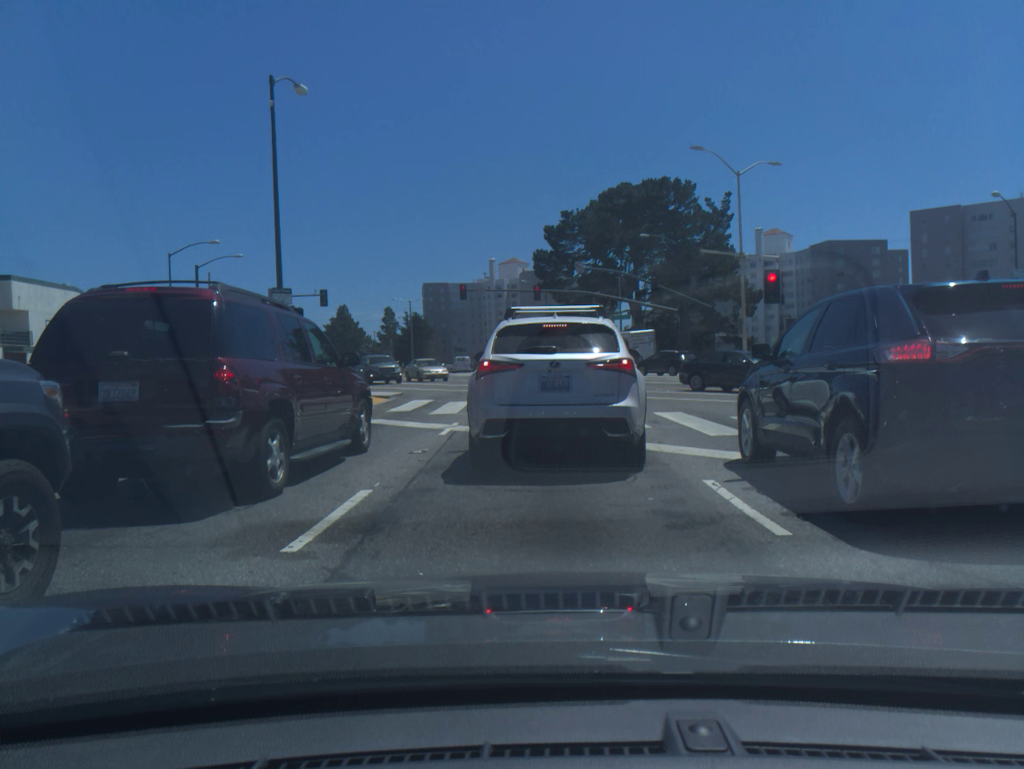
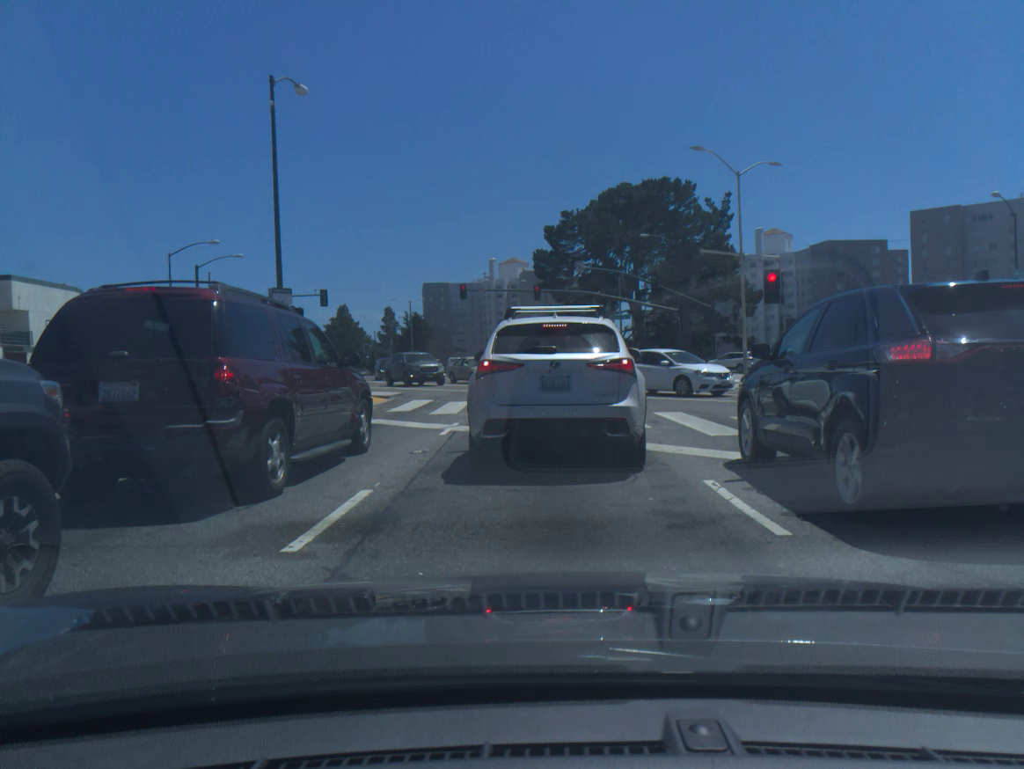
(0.0, 0.0) m; 0°
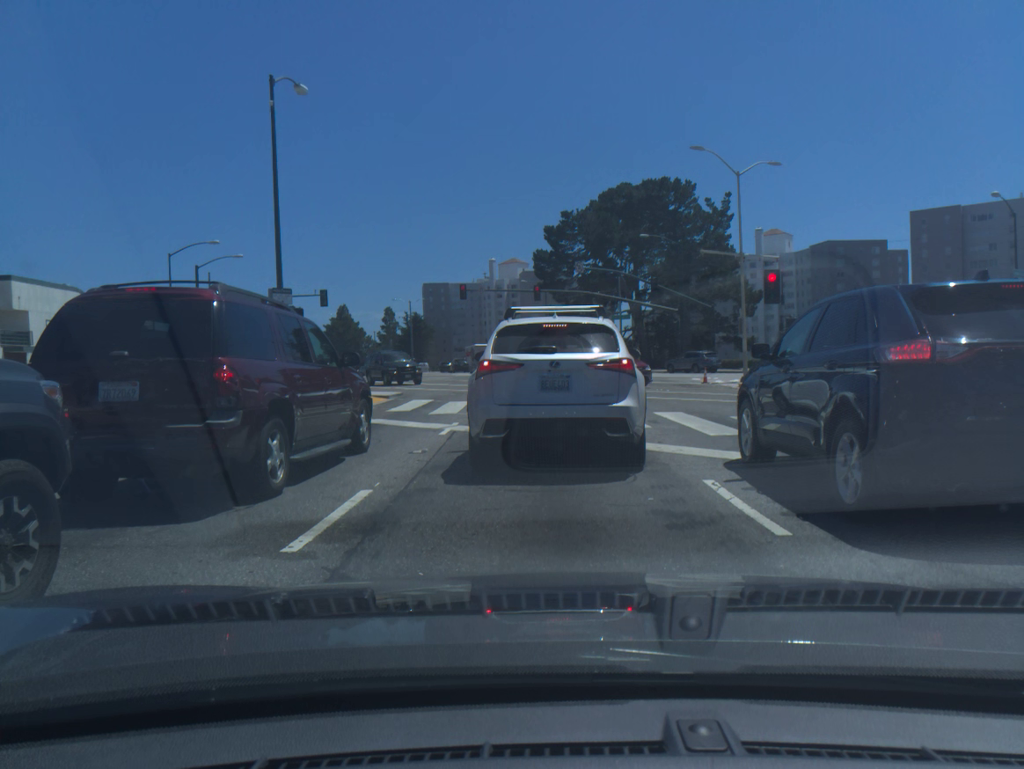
(0.0, 0.0) m; 0°
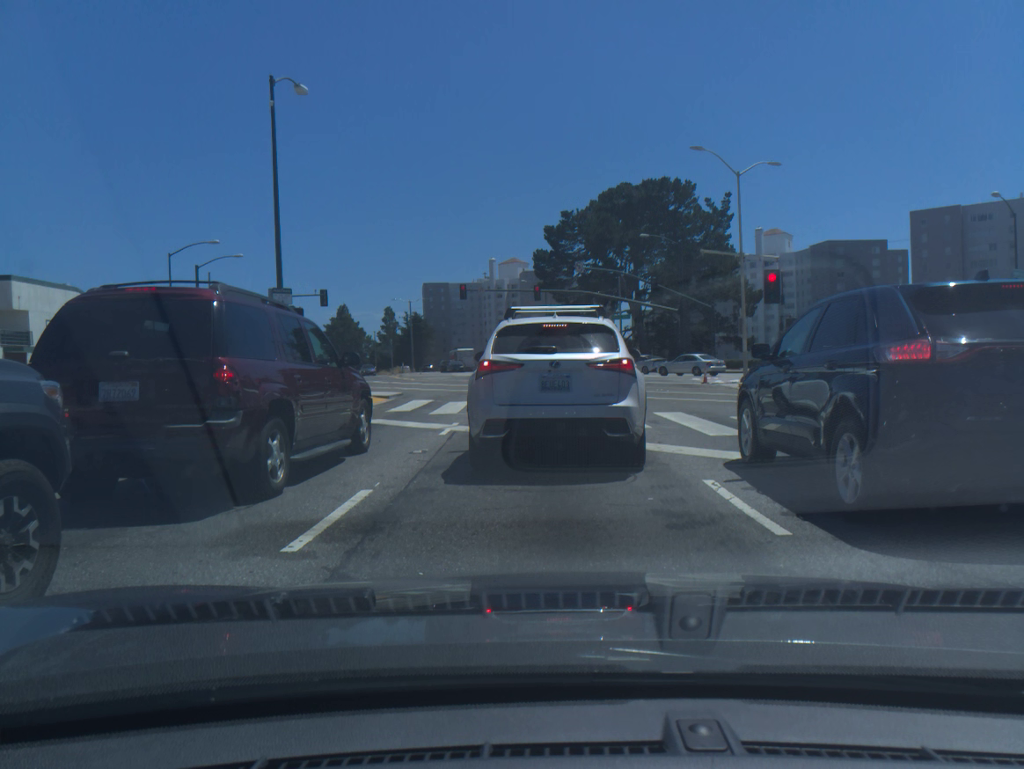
(0.0, 0.0) m; 0°
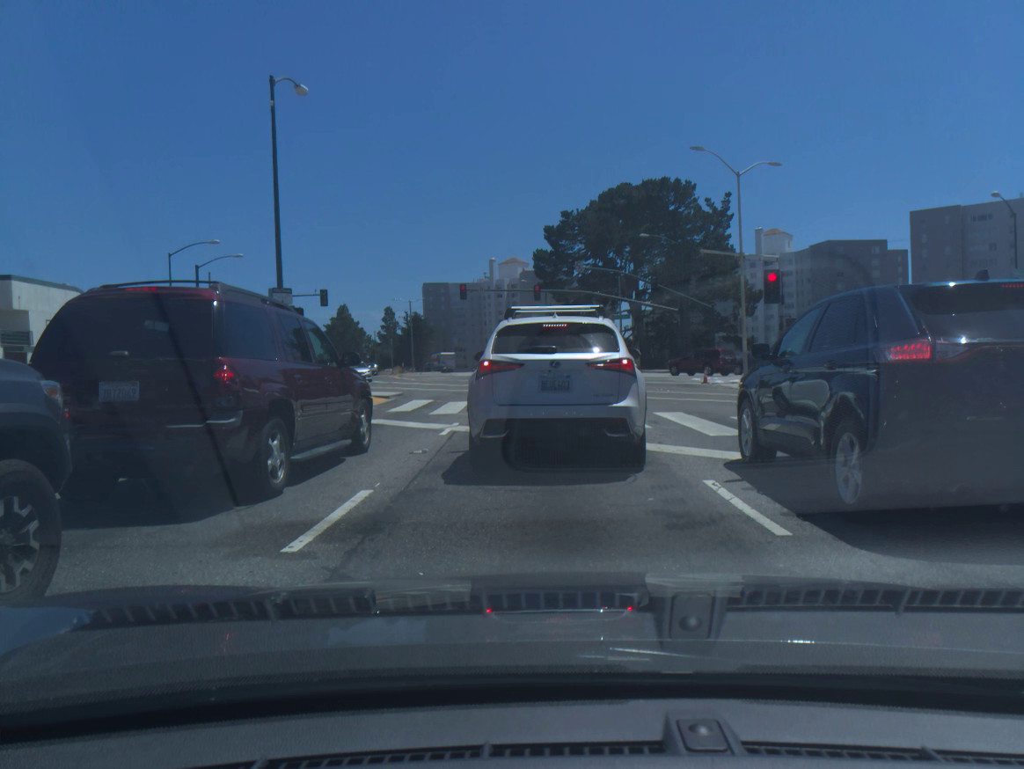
(0.0, 0.0) m; 0°
